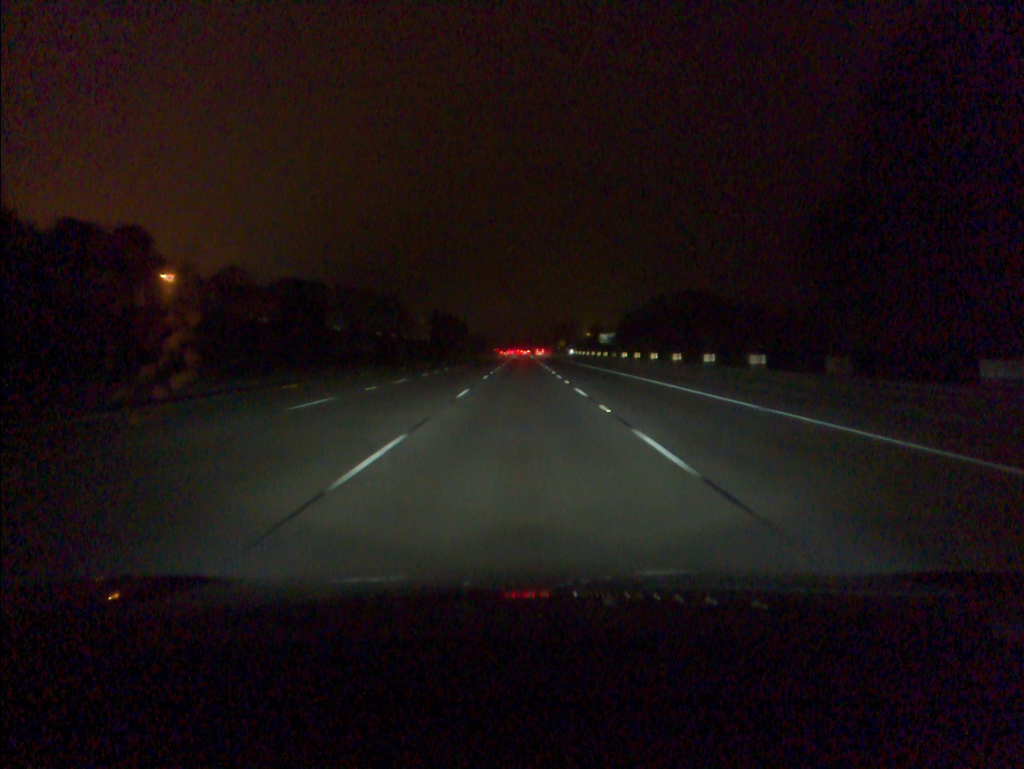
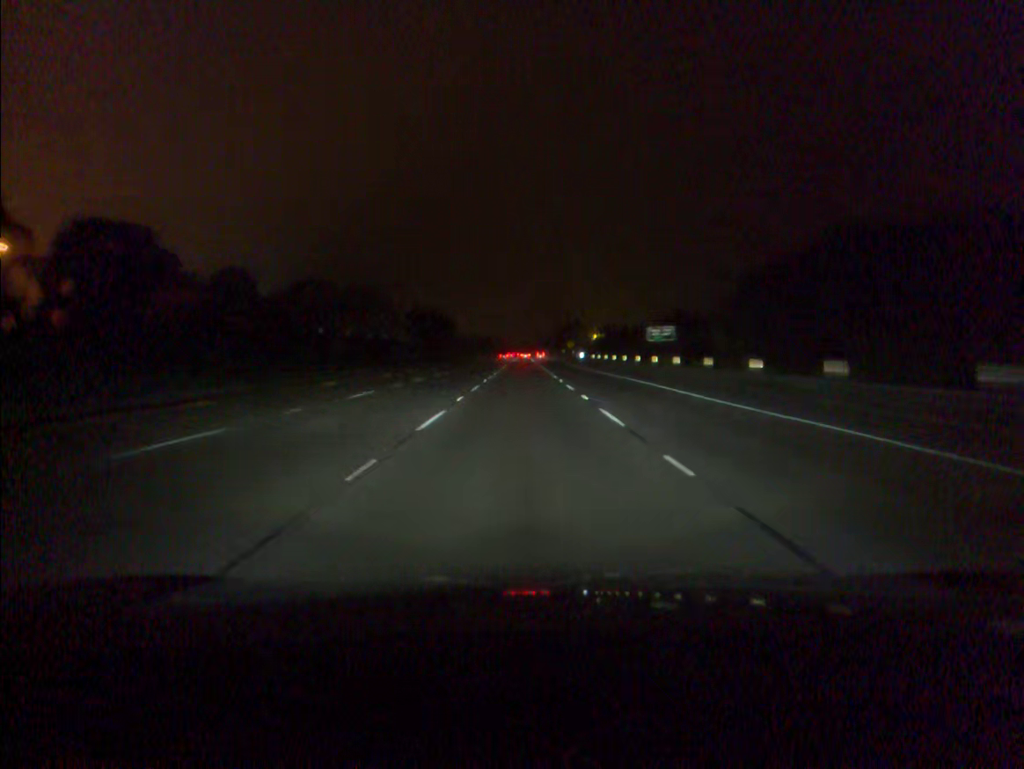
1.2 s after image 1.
(0.0, +37.9) m; 0°
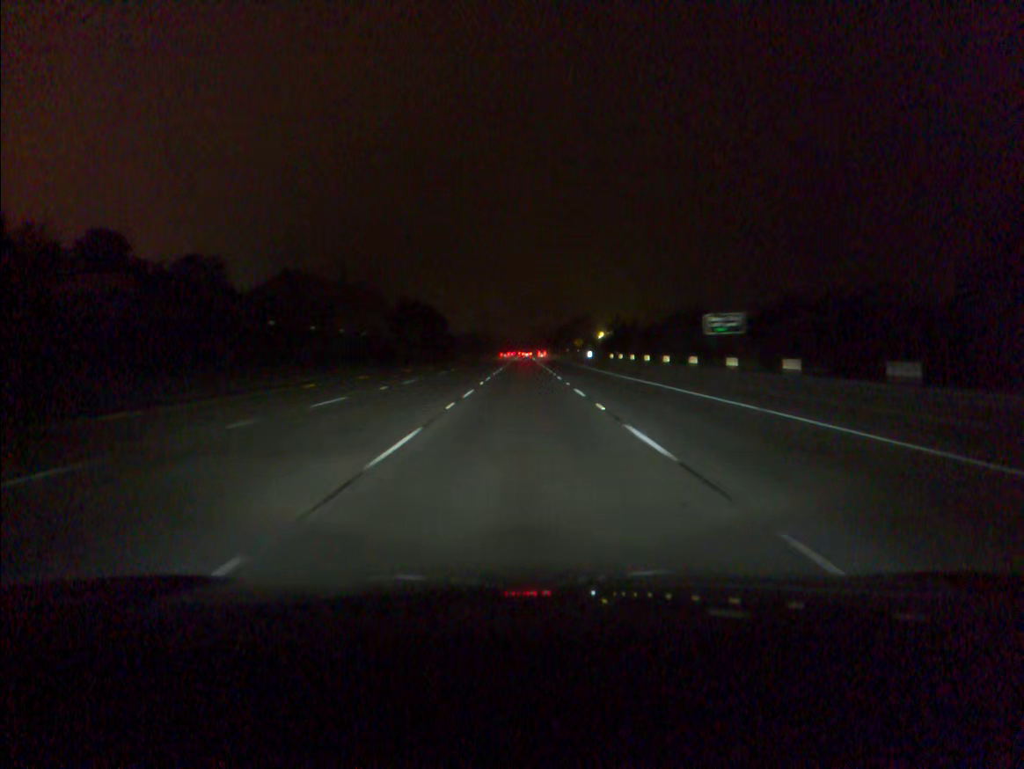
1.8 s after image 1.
(0.0, +19.0) m; 0°
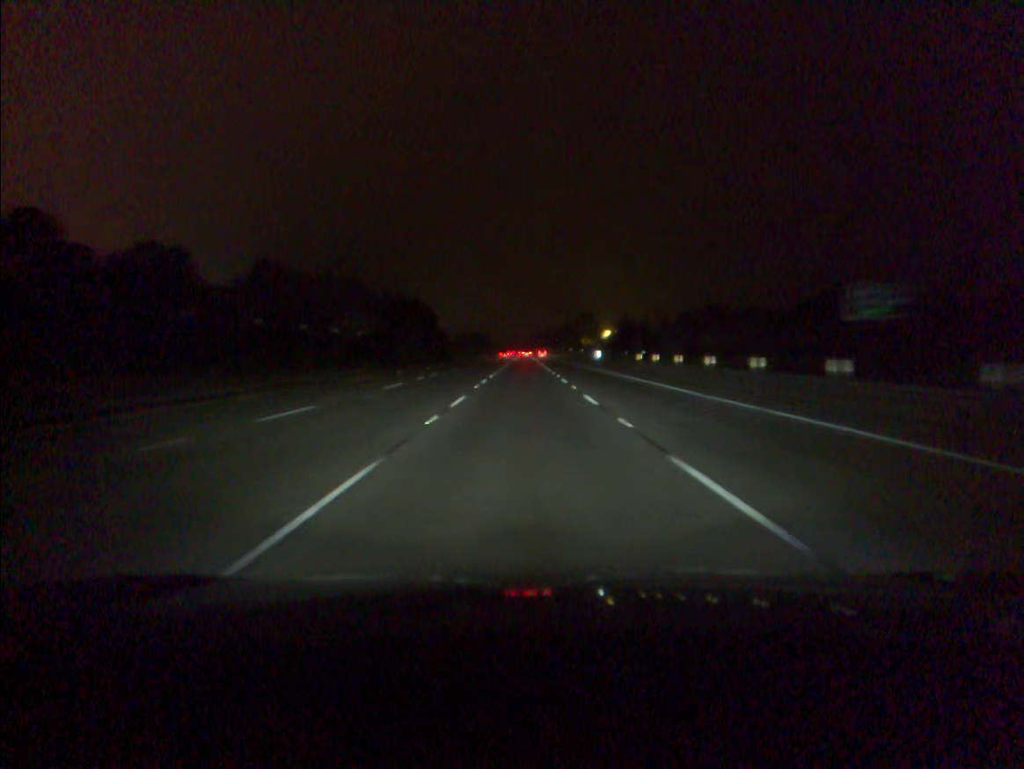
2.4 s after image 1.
(0.0, +19.0) m; 0°
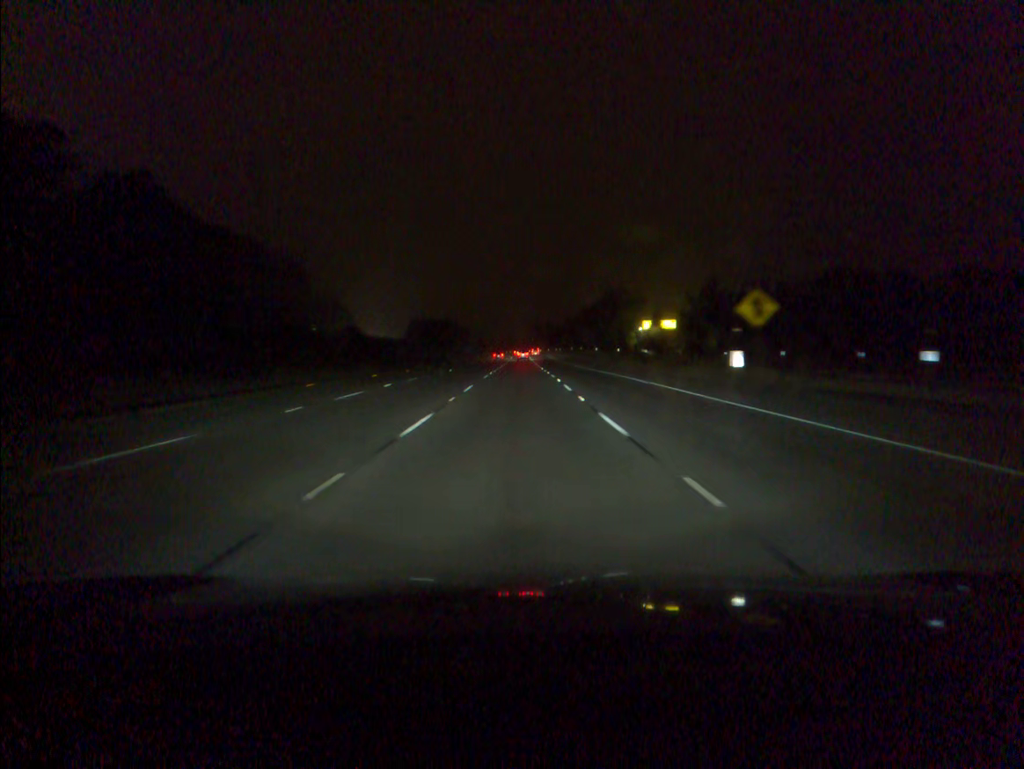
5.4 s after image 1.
(+0.3, +94.7) m; 0°
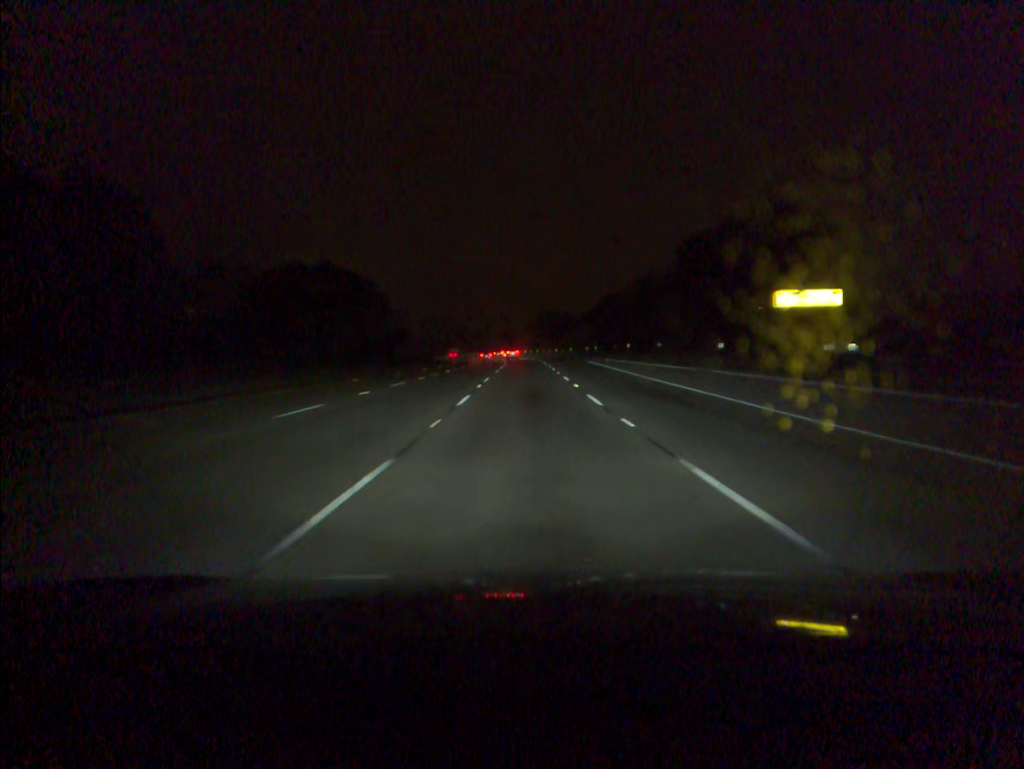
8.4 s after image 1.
(-0.5, +94.7) m; 0°
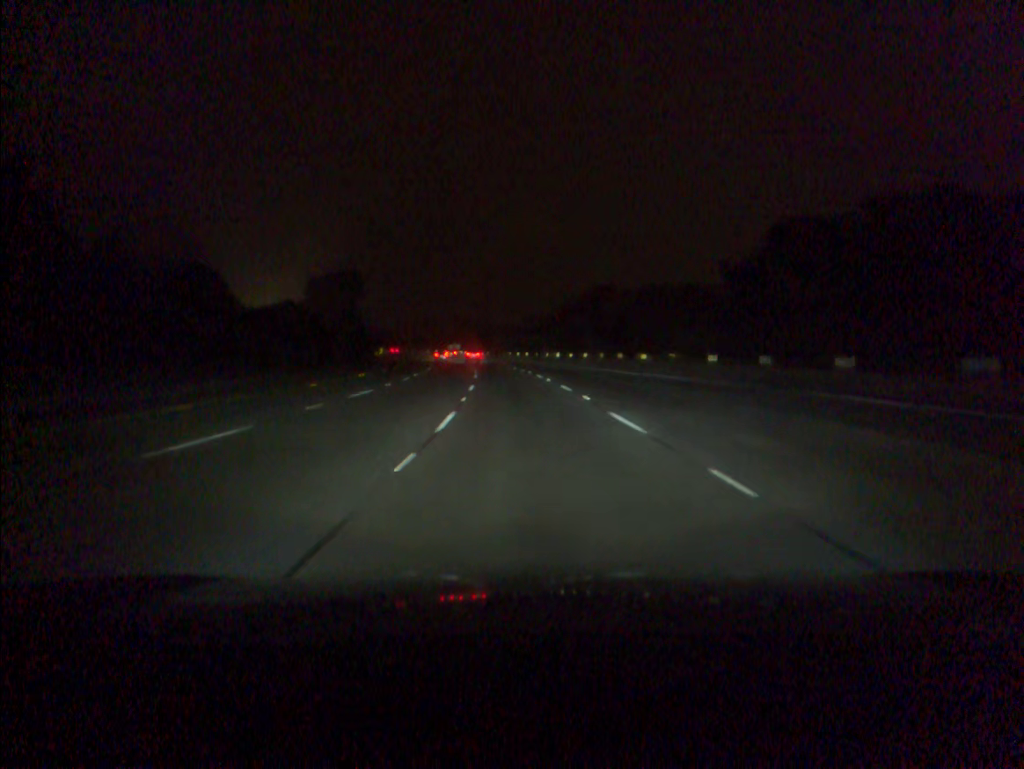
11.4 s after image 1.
(-0.6, +94.2) m; -2°
